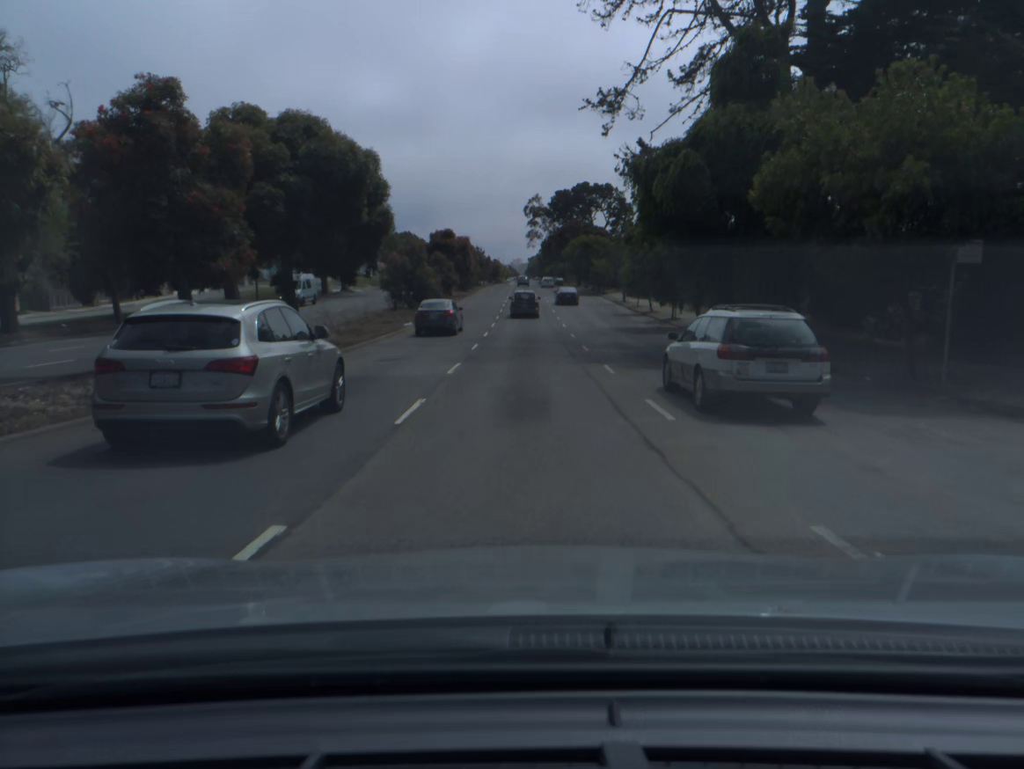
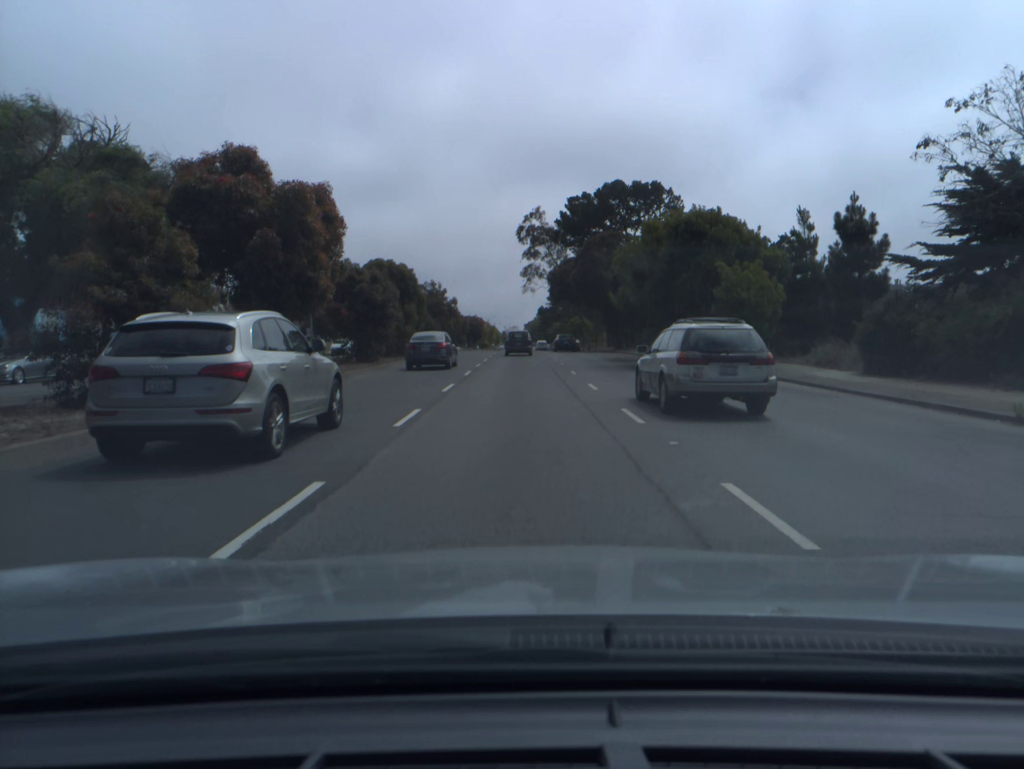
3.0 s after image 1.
(+0.3, +56.4) m; 0°
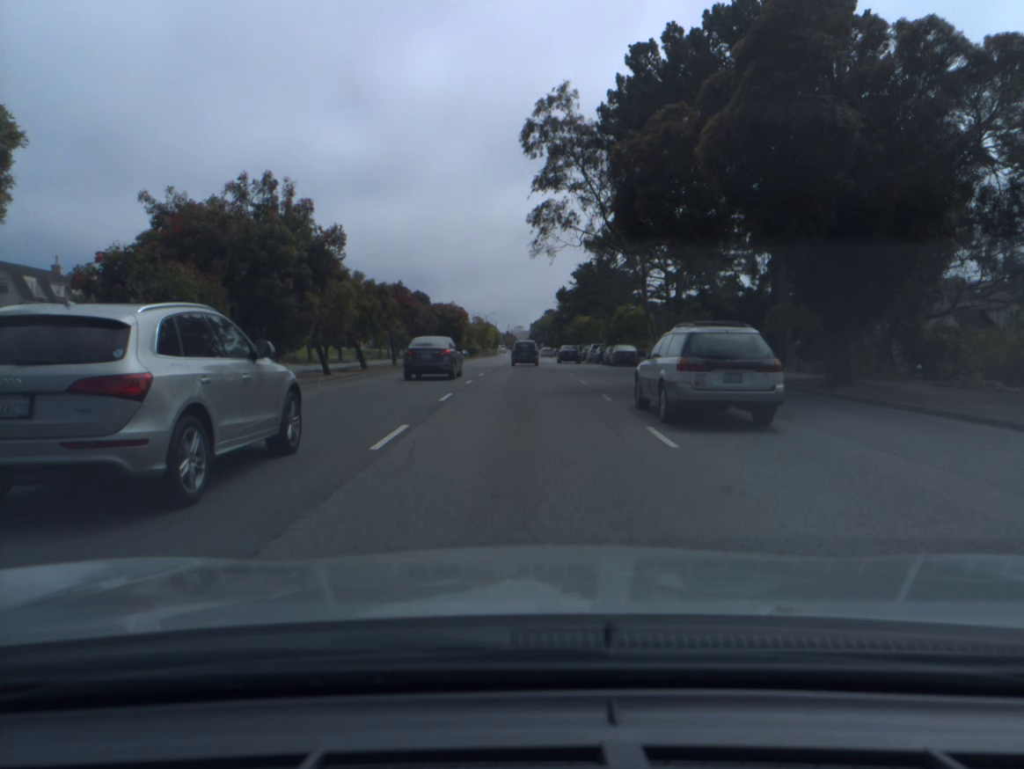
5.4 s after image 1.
(-0.1, +45.5) m; 0°
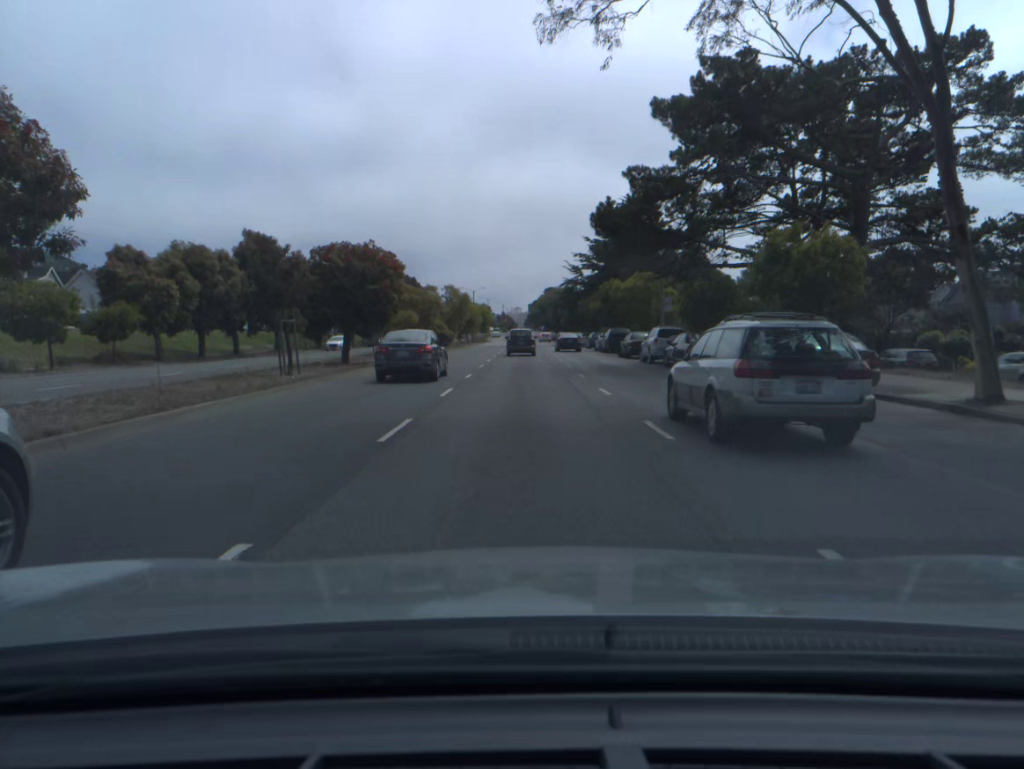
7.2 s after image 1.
(0.0, +35.3) m; 0°
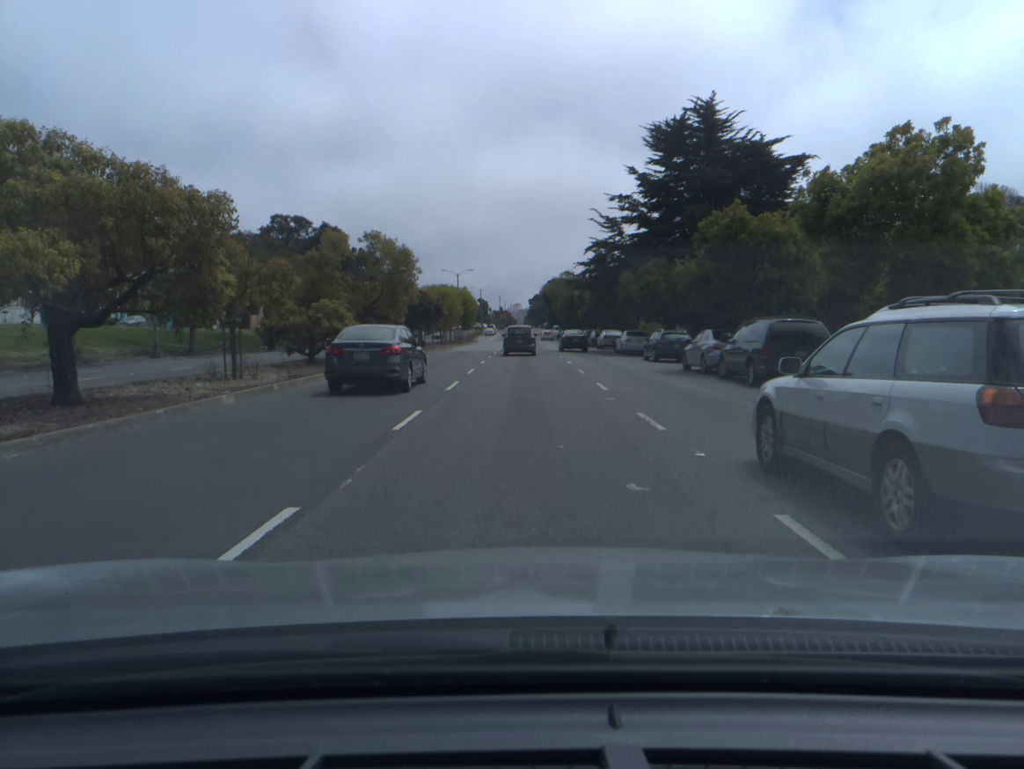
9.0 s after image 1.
(0.0, +35.6) m; 0°
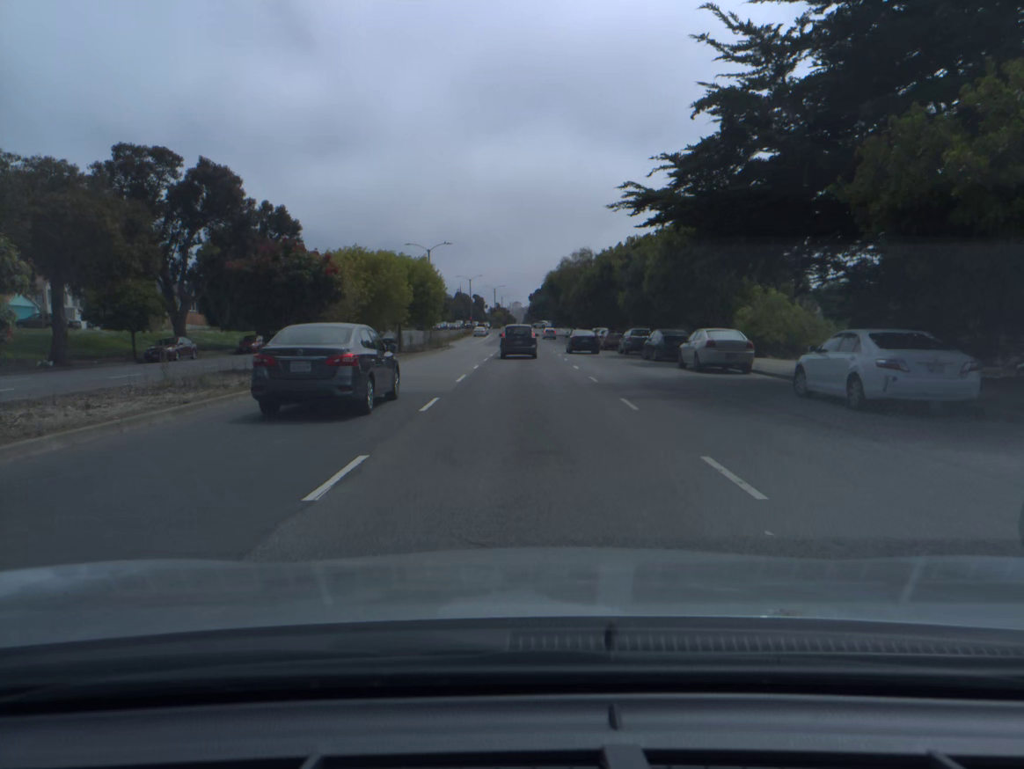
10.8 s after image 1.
(0.0, +33.4) m; 0°
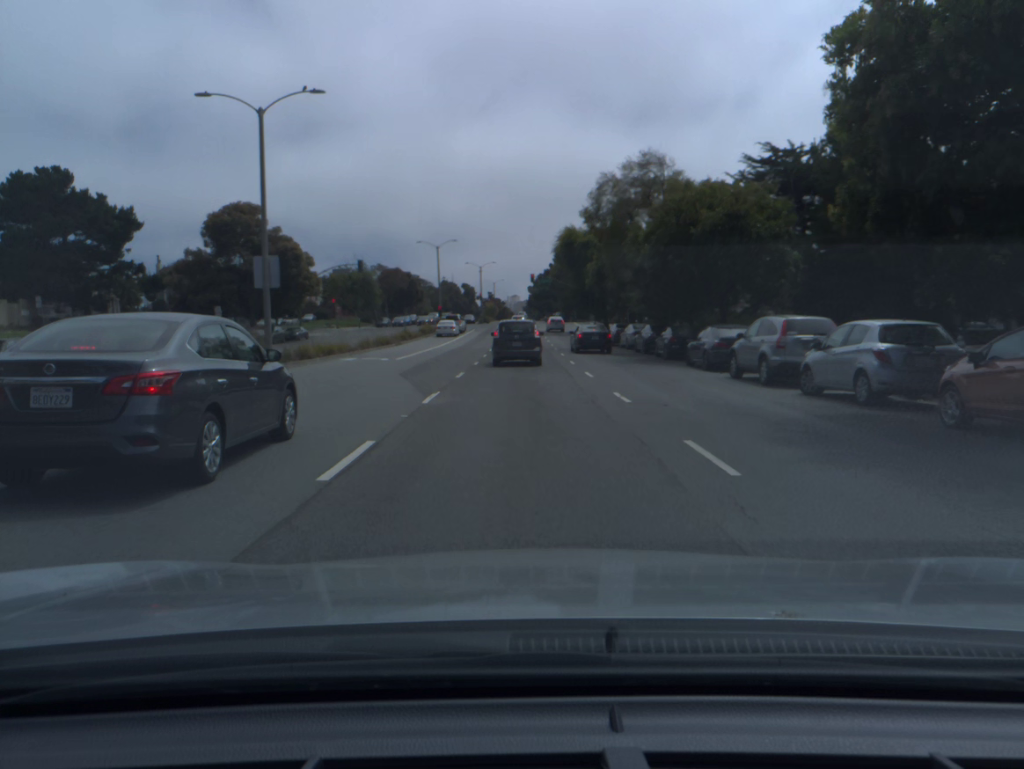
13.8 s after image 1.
(+0.1, +49.5) m; 0°
